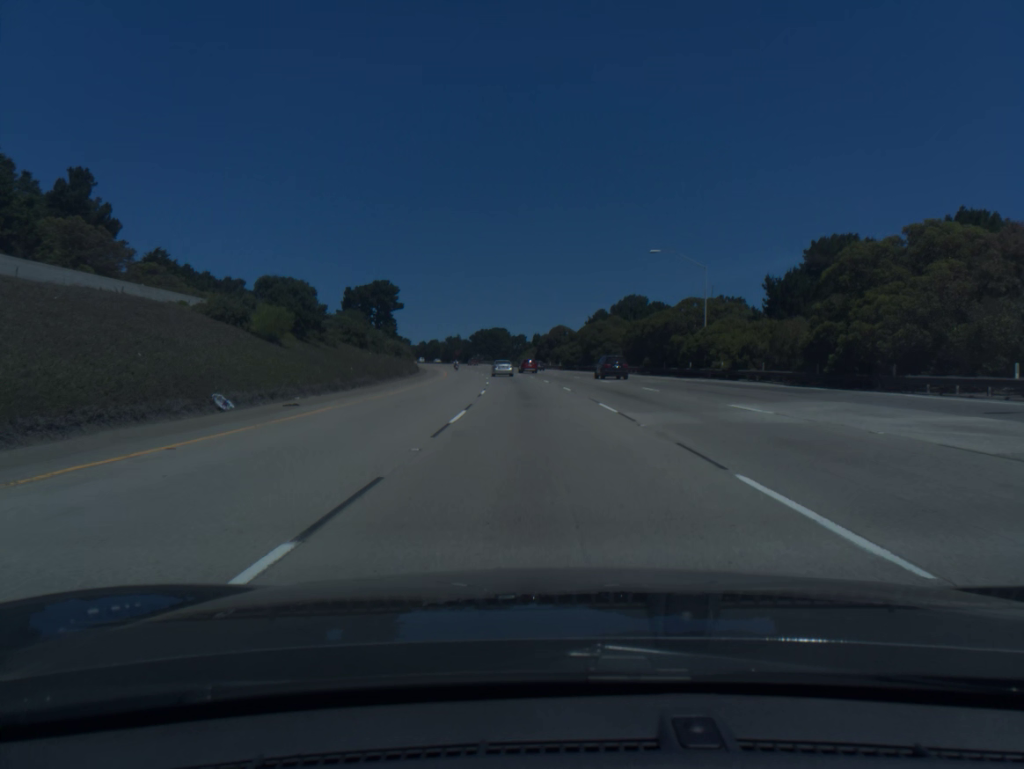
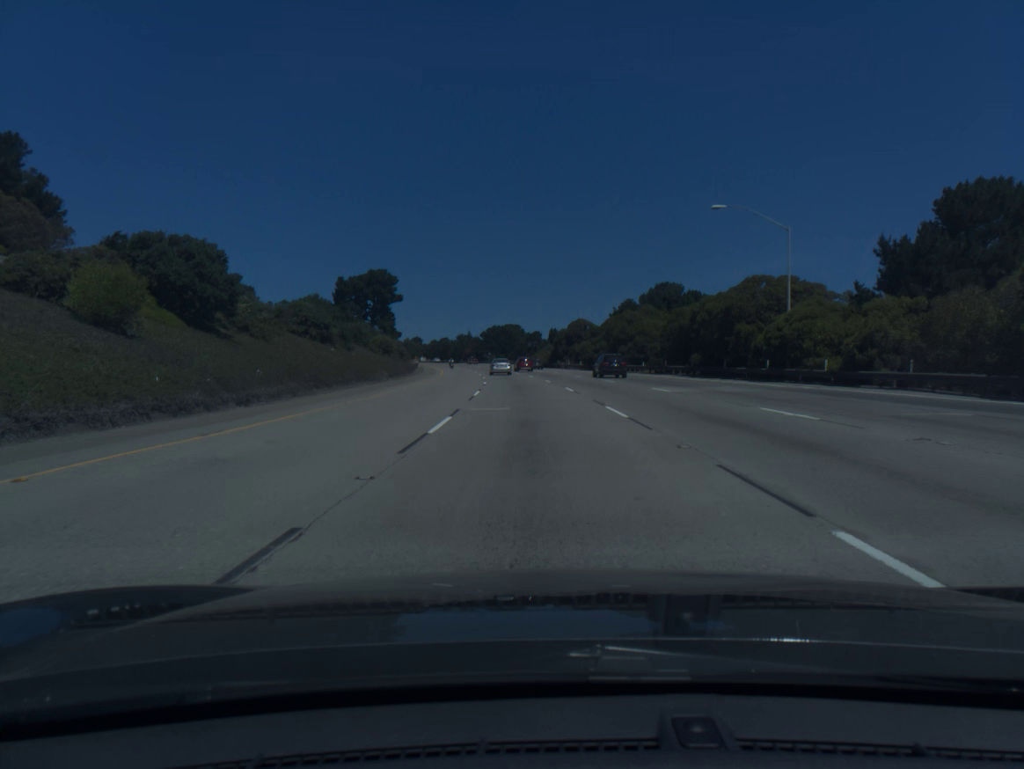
(-0.2, +17.4) m; -1°
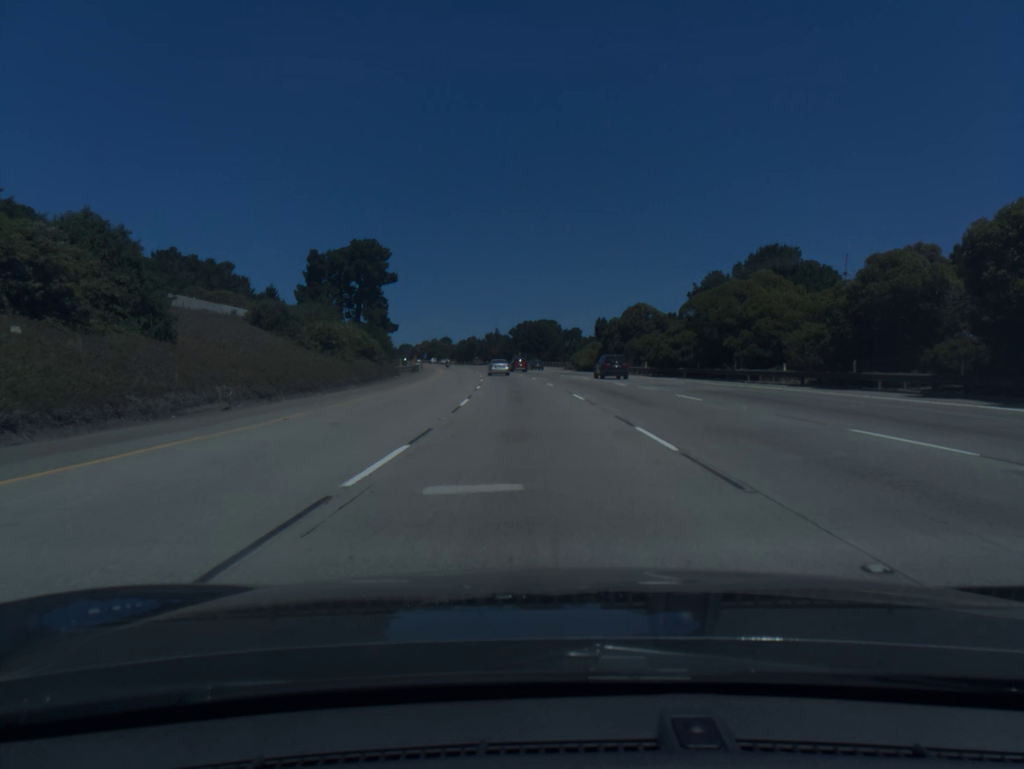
(-0.8, +34.9) m; -3°
